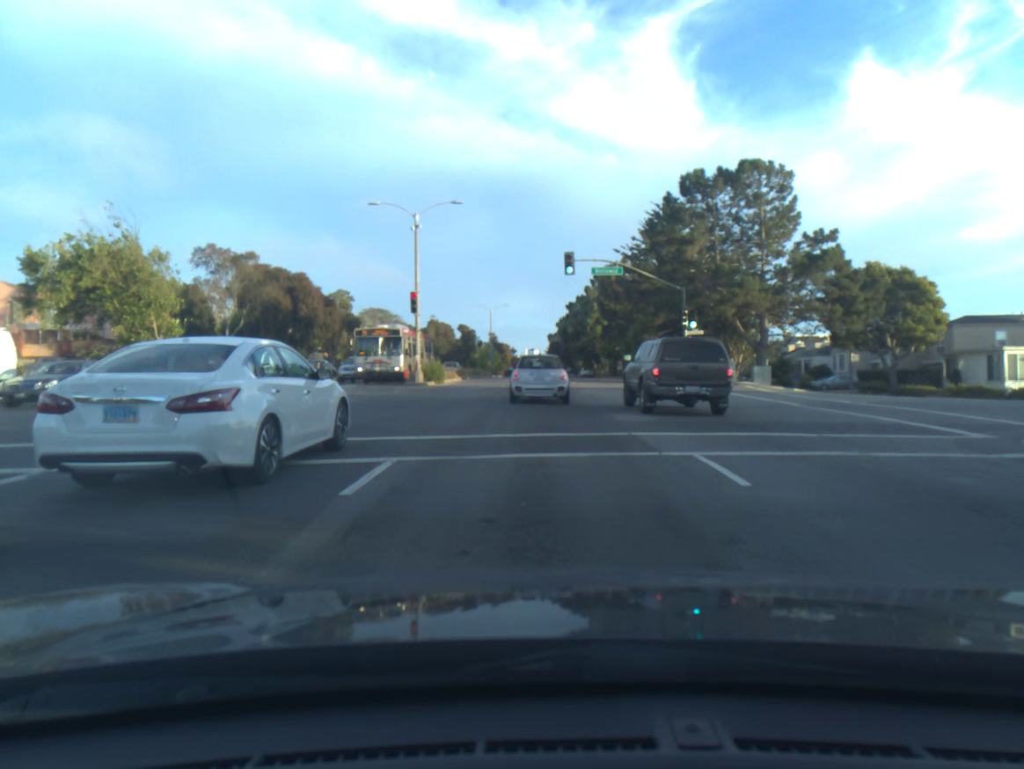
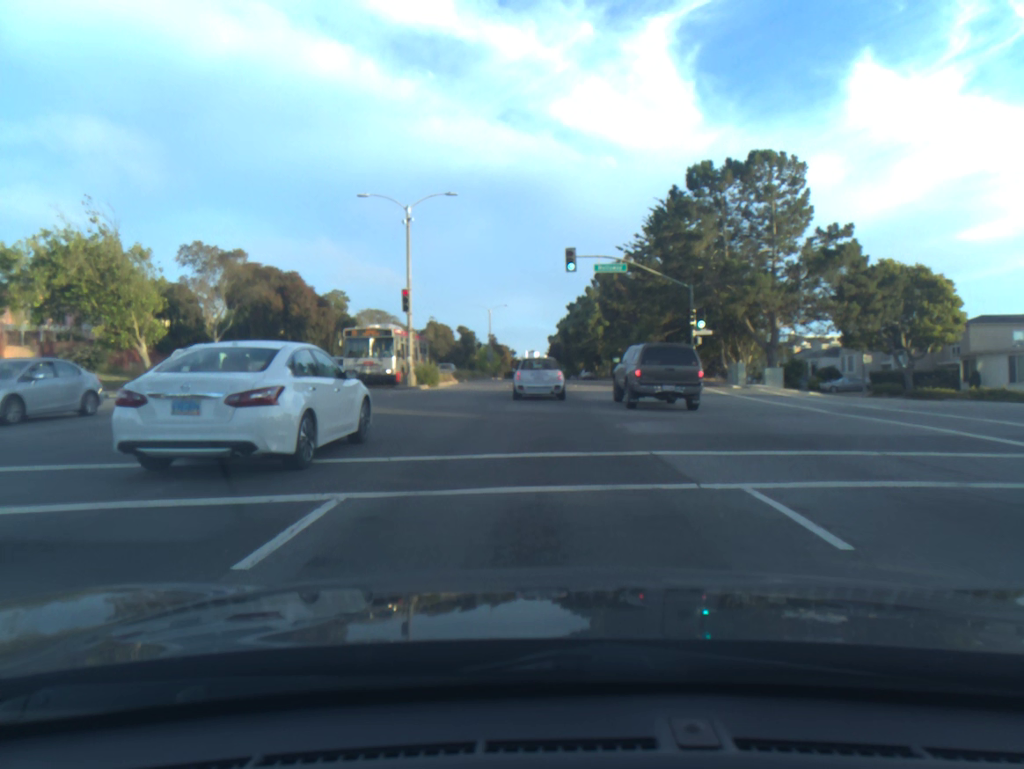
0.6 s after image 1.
(0.0, +2.4) m; 0°
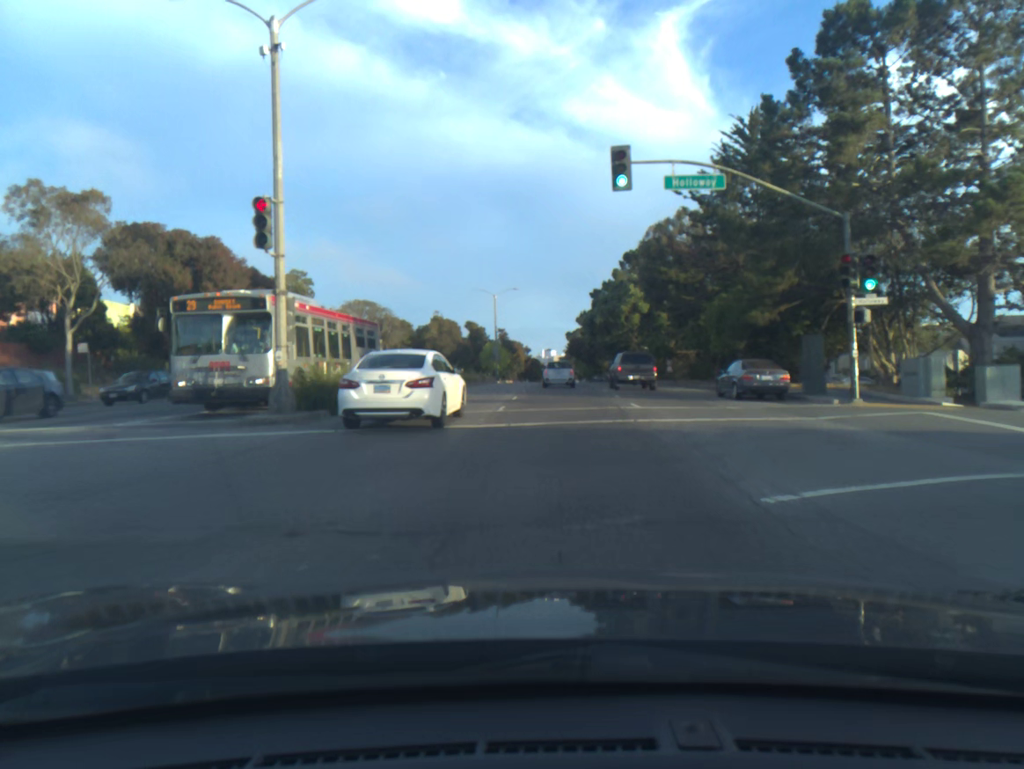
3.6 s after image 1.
(-0.2, +19.6) m; -1°
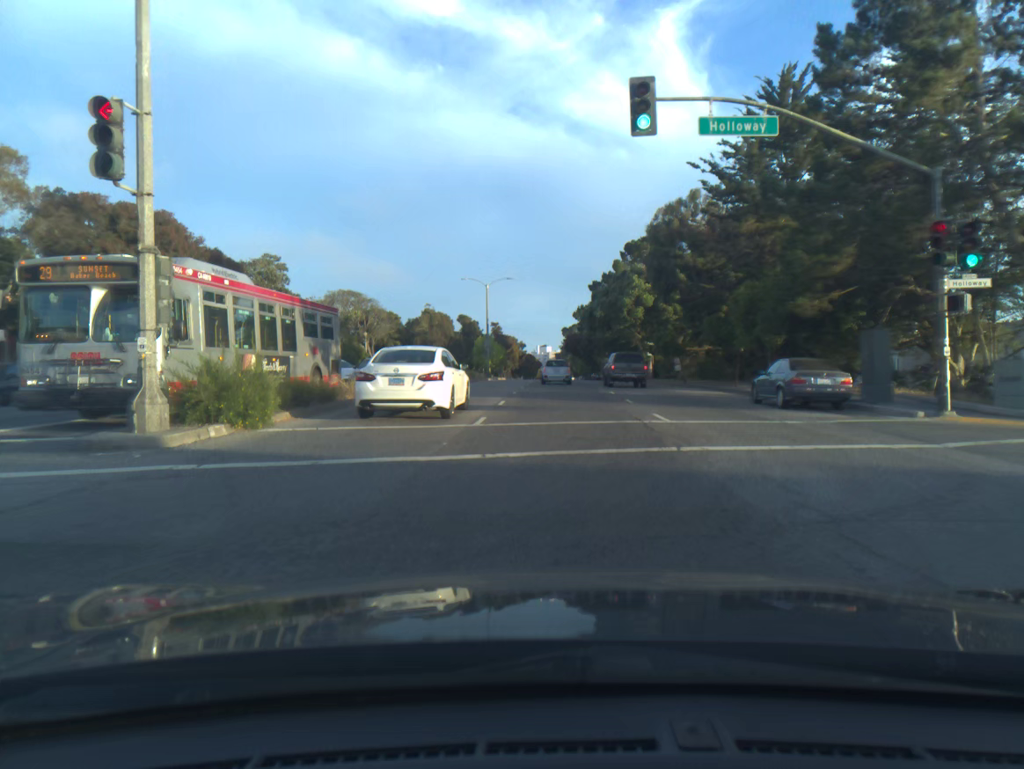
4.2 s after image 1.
(0.0, +5.4) m; 0°
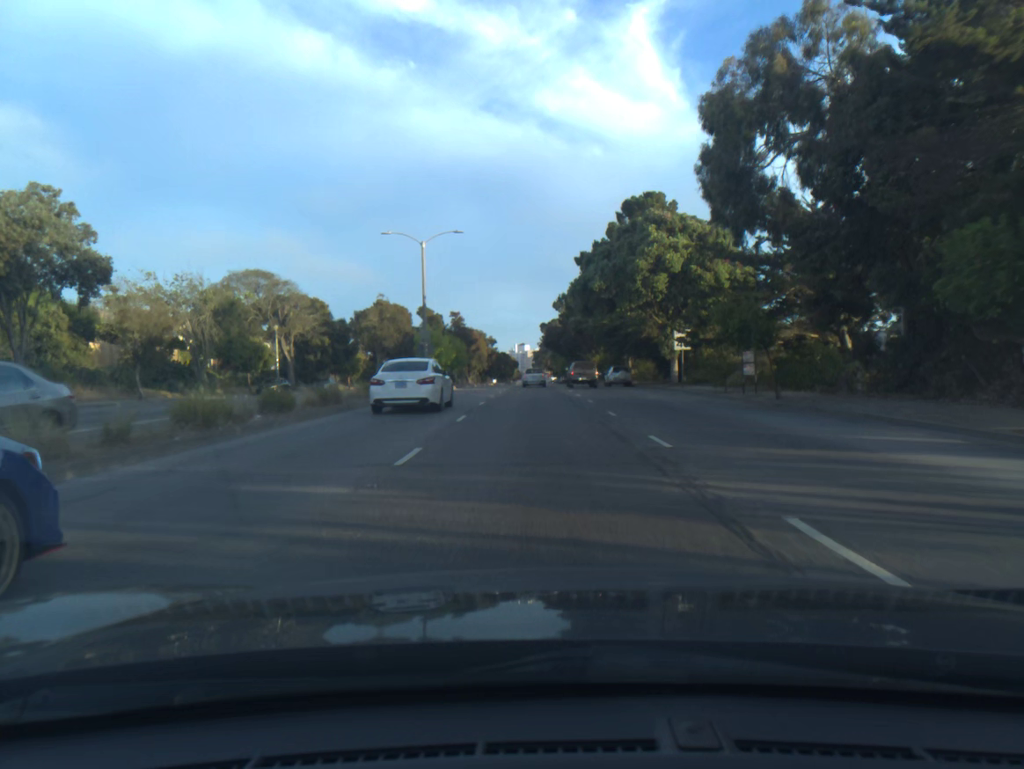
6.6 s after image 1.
(+0.5, +24.8) m; +1°
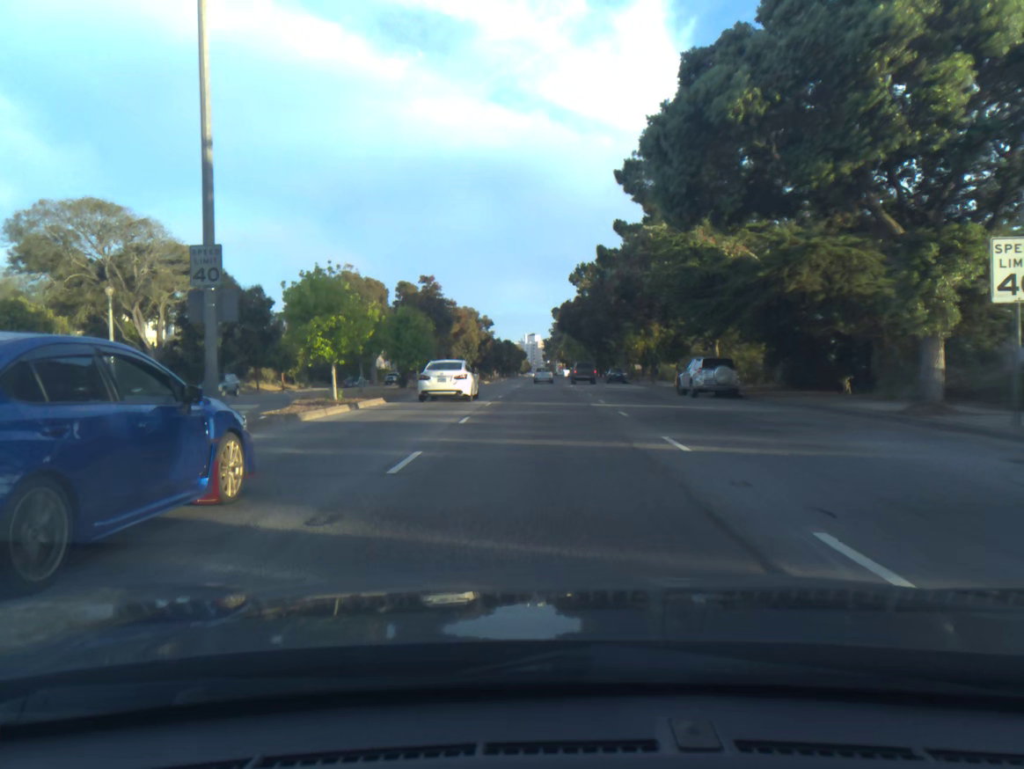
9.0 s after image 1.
(-0.3, +29.9) m; -1°
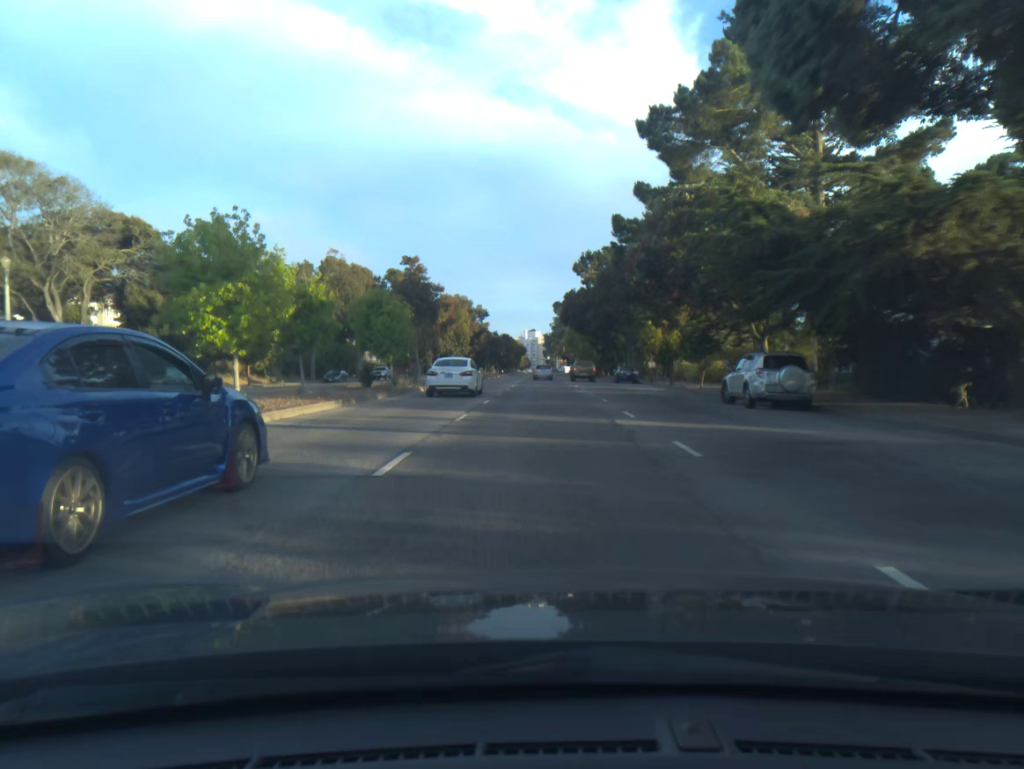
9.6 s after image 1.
(0.0, +8.2) m; 0°
